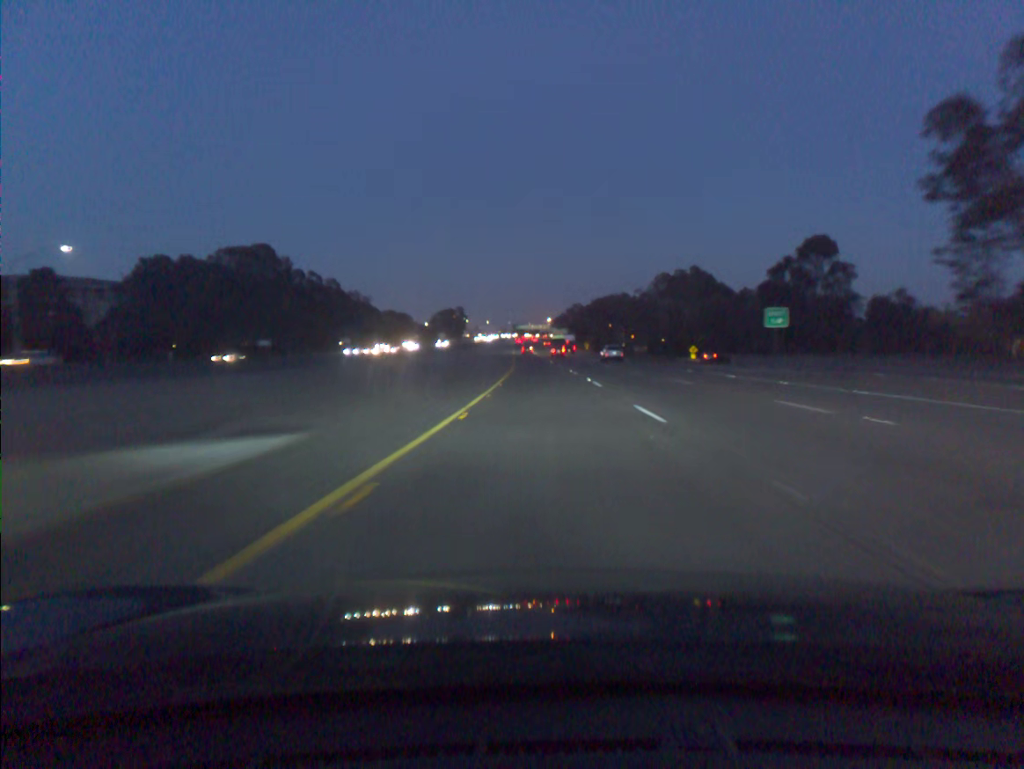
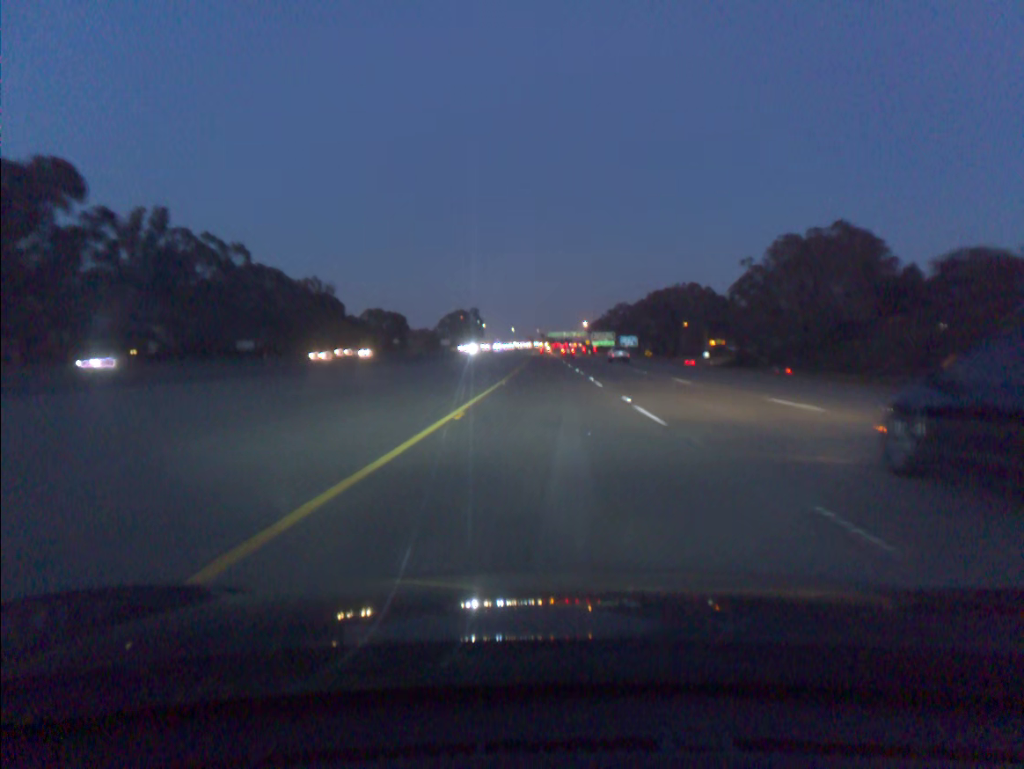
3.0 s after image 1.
(-1.4, +90.3) m; -2°
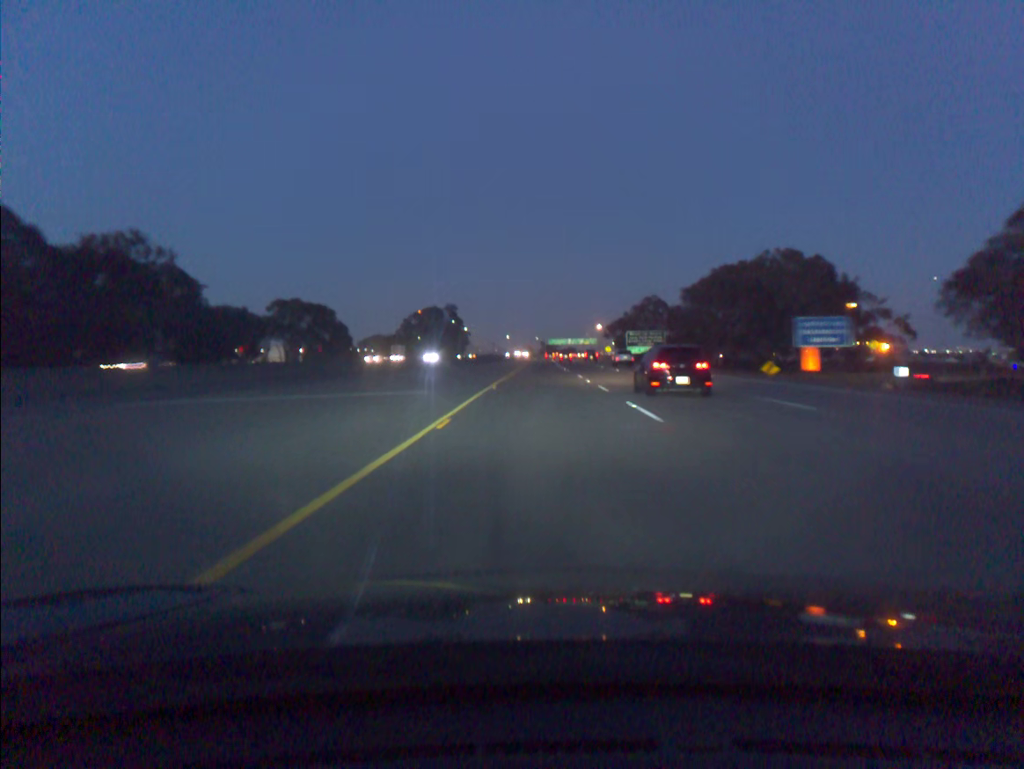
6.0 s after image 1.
(+0.2, +92.6) m; 0°
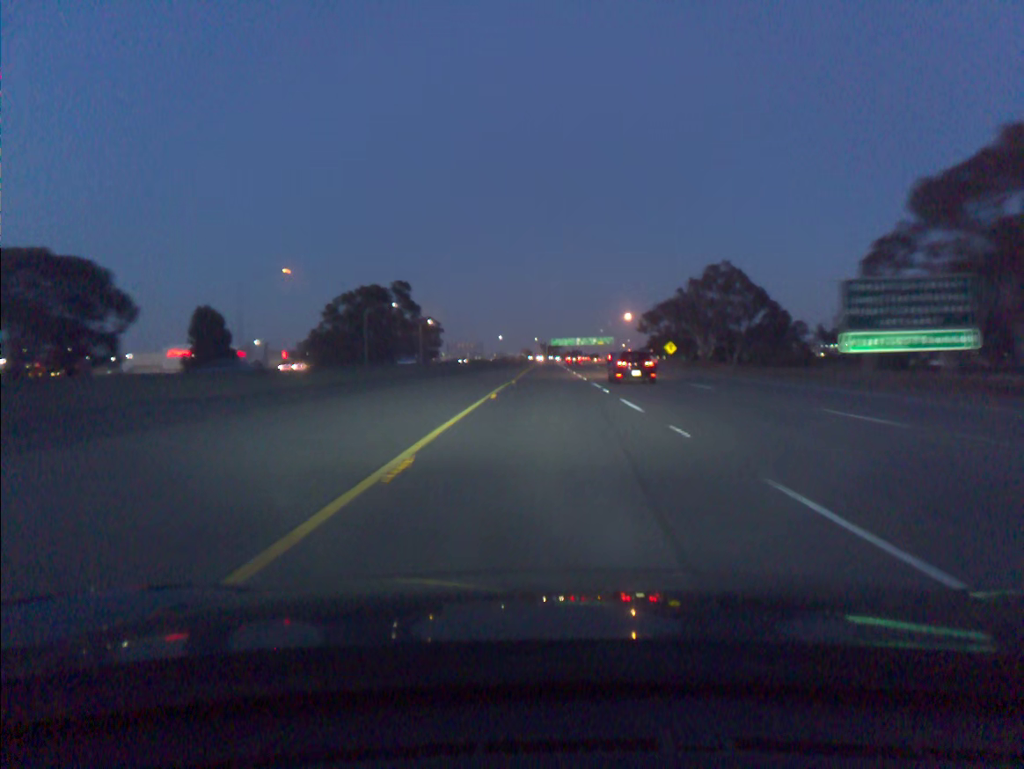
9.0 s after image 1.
(-0.2, +95.2) m; 0°
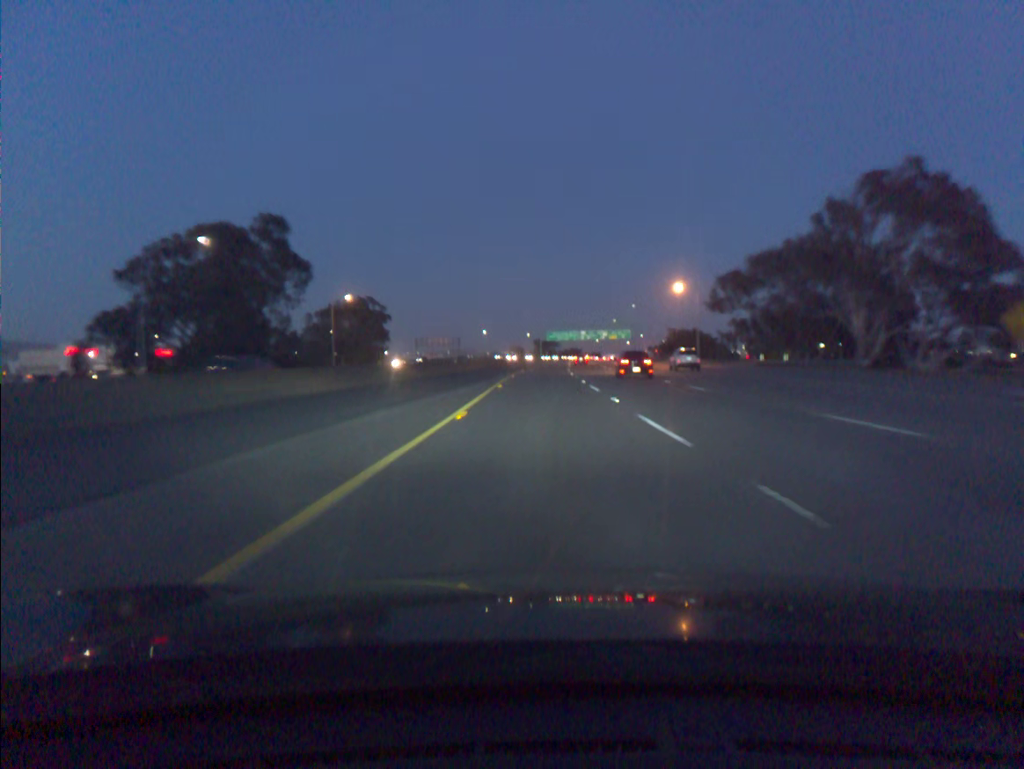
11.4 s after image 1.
(+0.3, +78.3) m; 0°
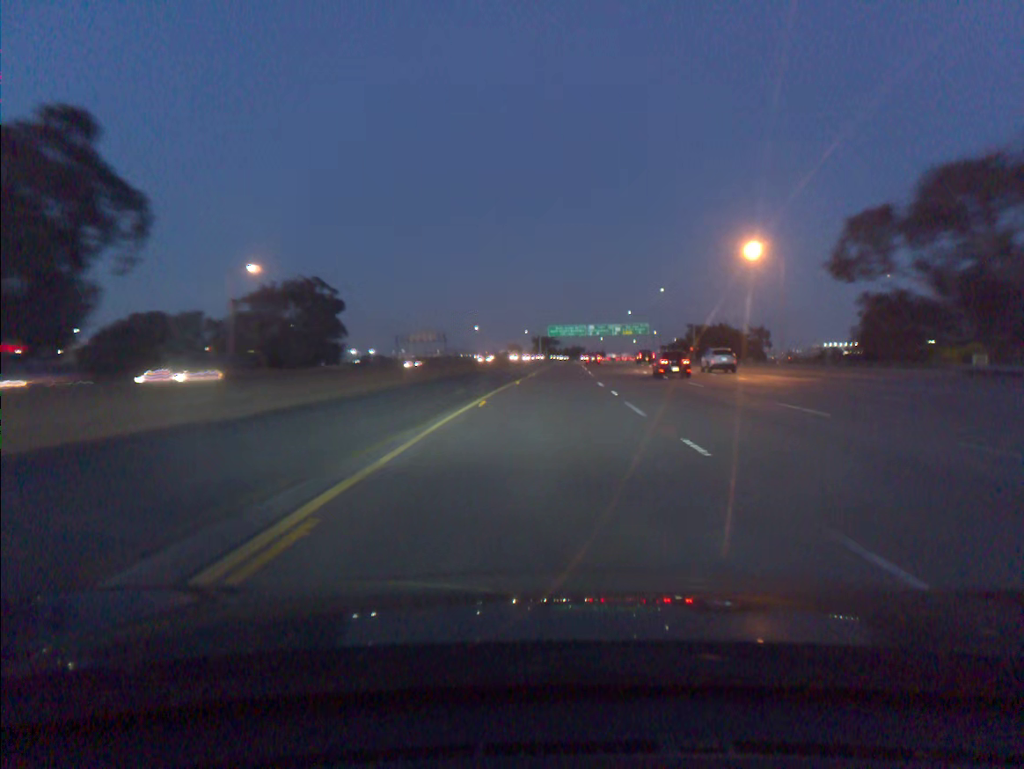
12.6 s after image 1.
(0.0, +39.8) m; 0°
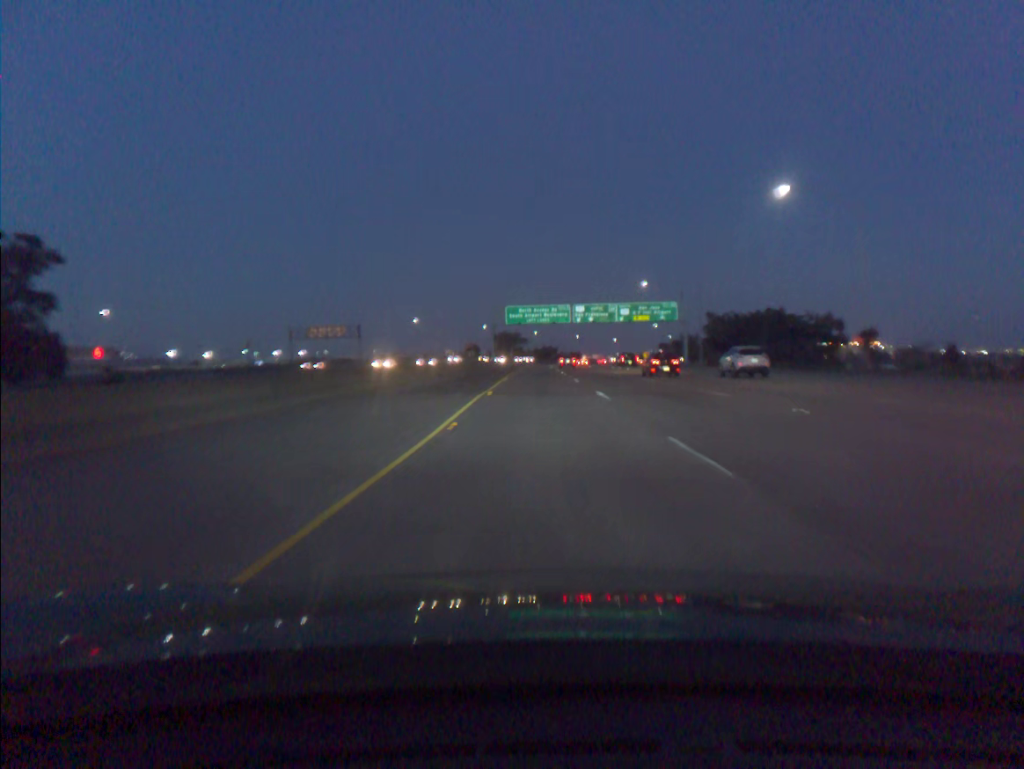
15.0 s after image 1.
(+2.3, +80.6) m; +2°
